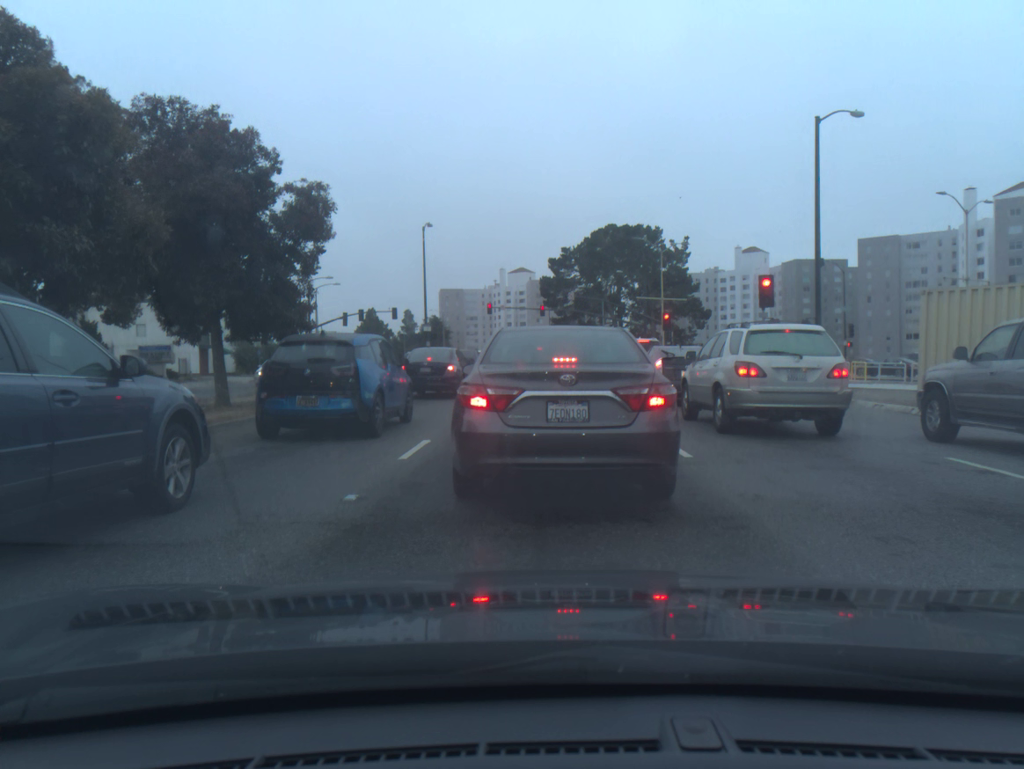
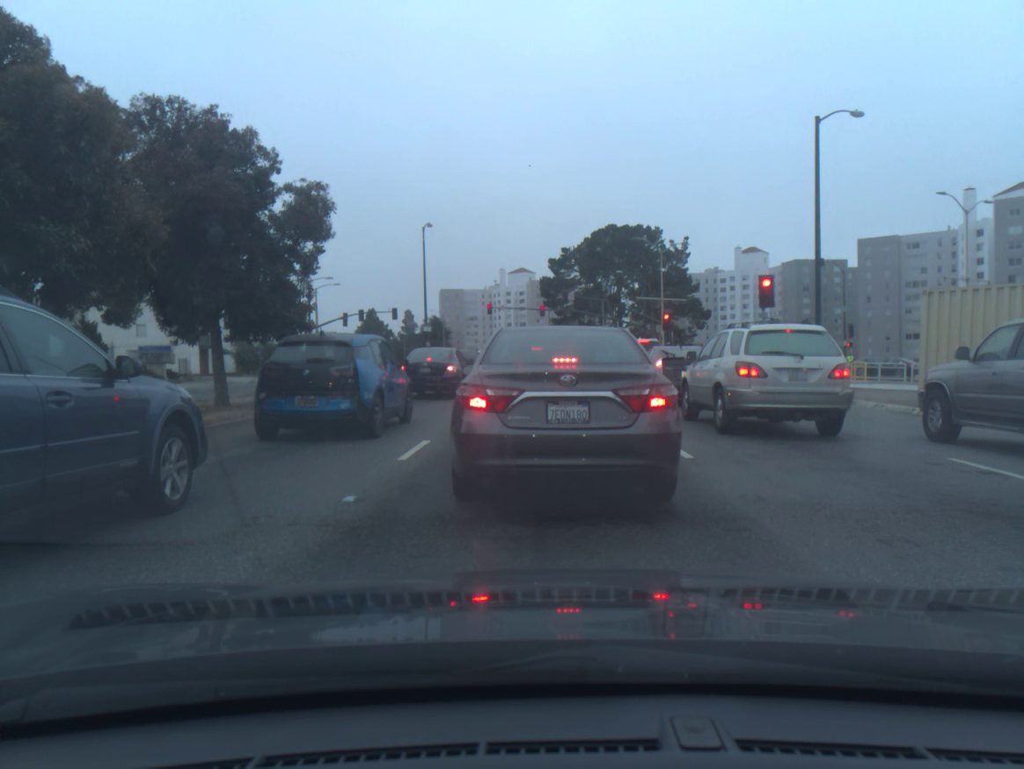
(0.0, +0.1) m; 0°
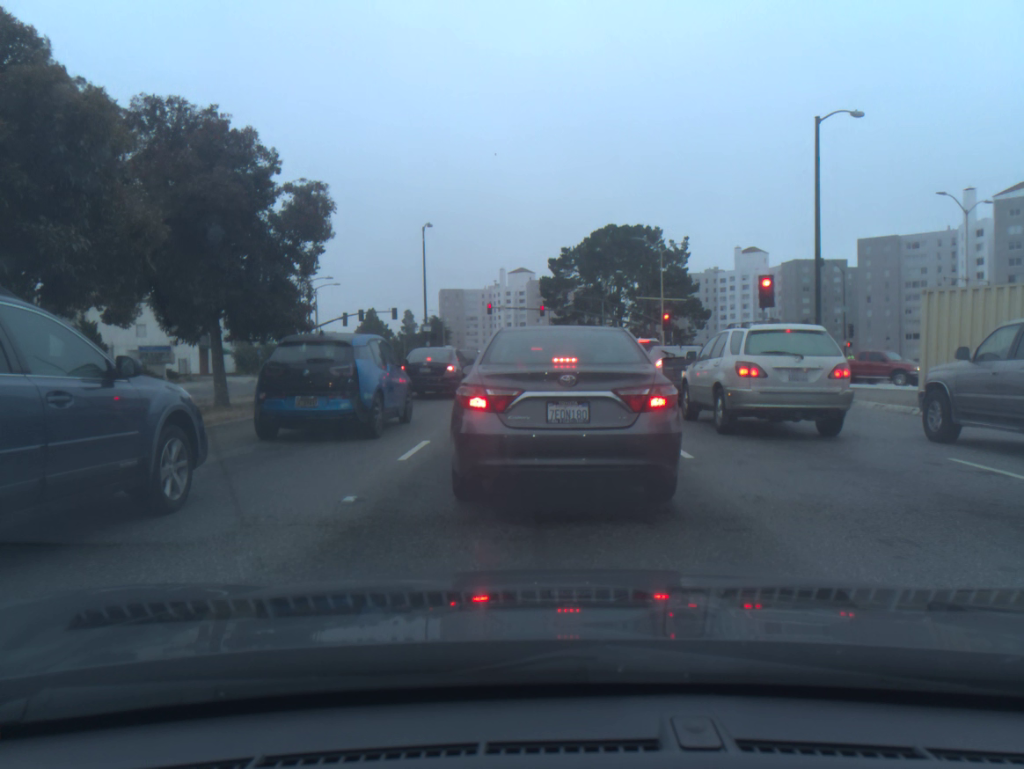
(0.0, 0.0) m; 0°
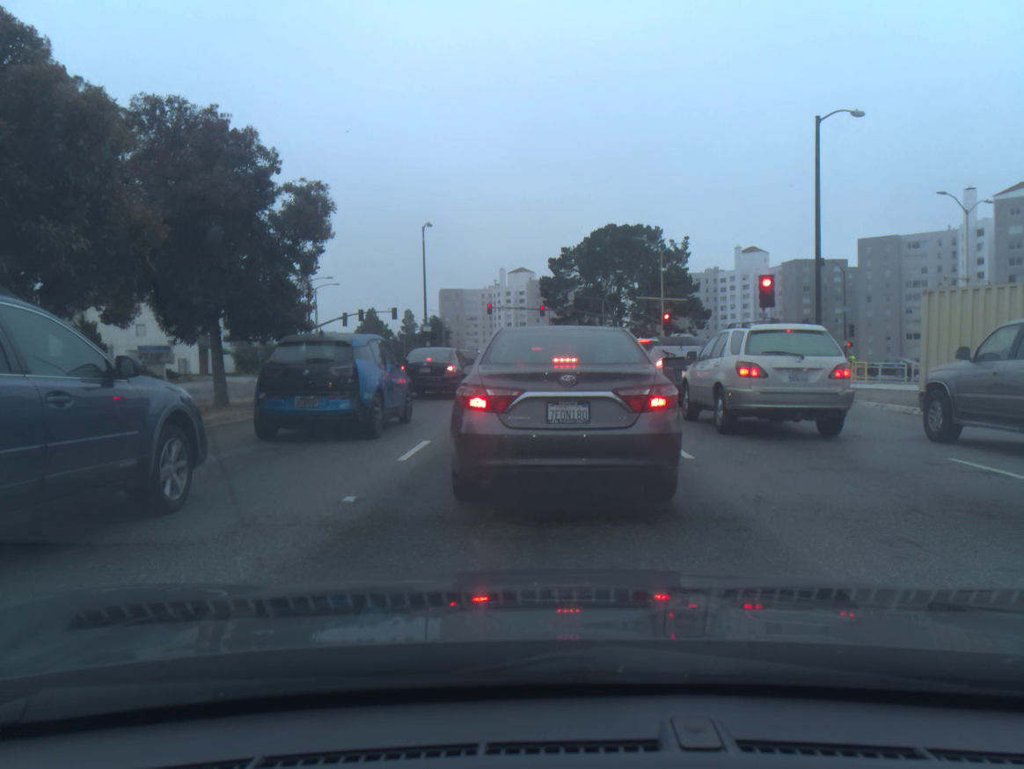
(0.0, 0.0) m; 0°
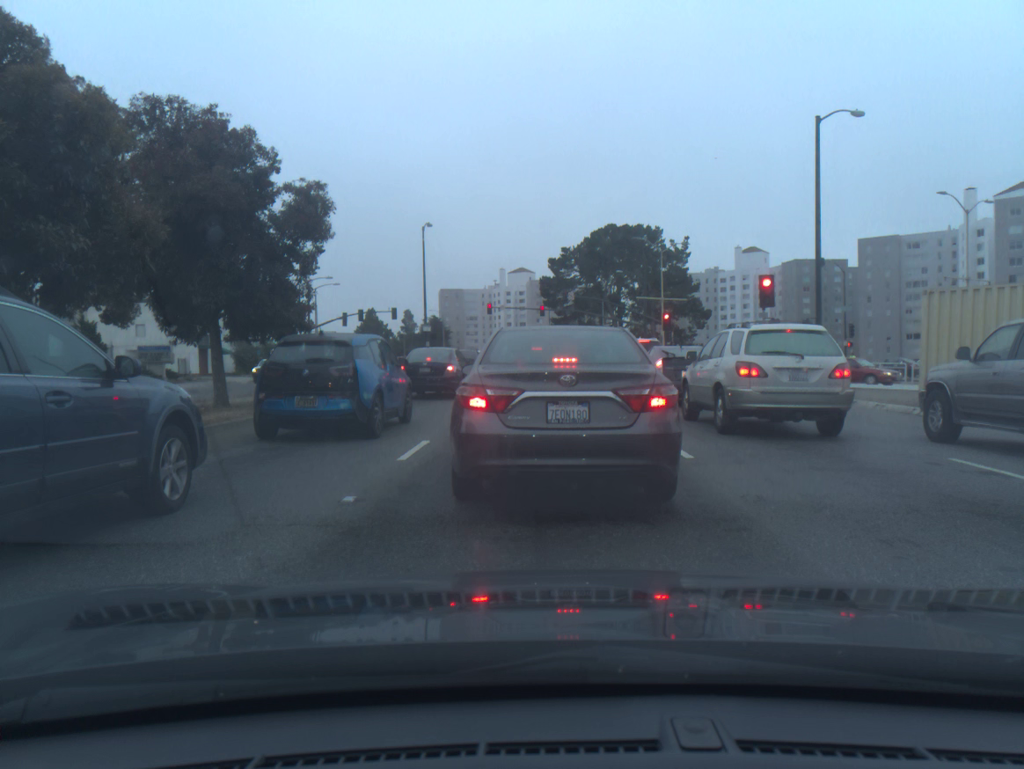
(0.0, 0.0) m; 0°
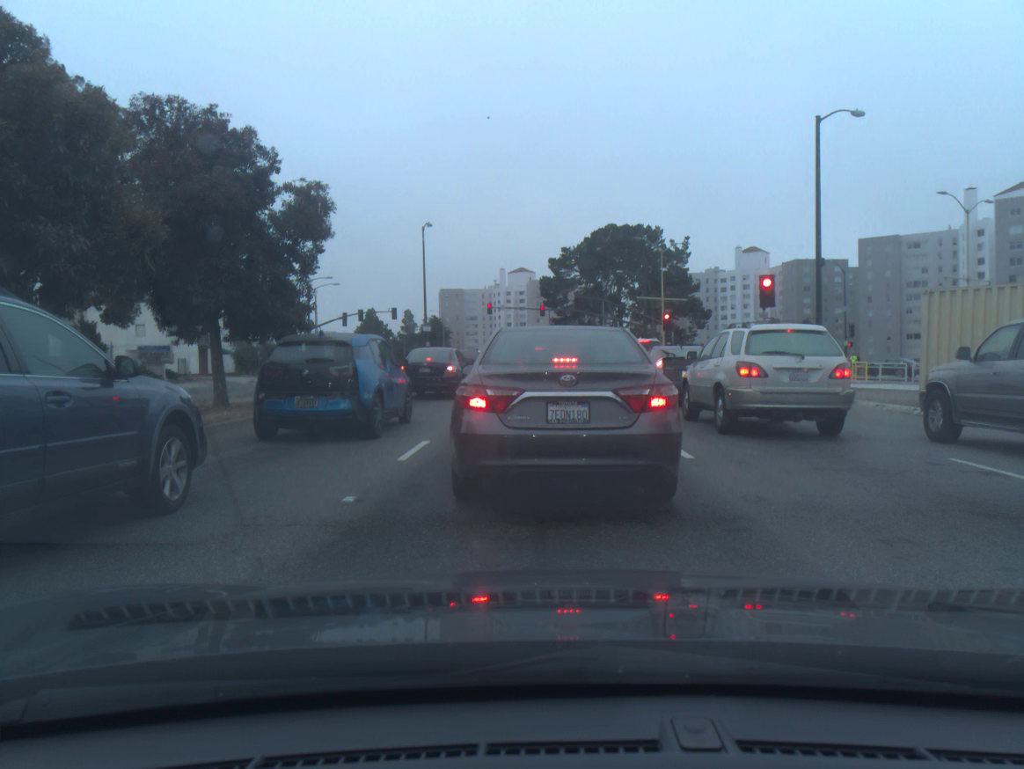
(0.0, 0.0) m; 0°
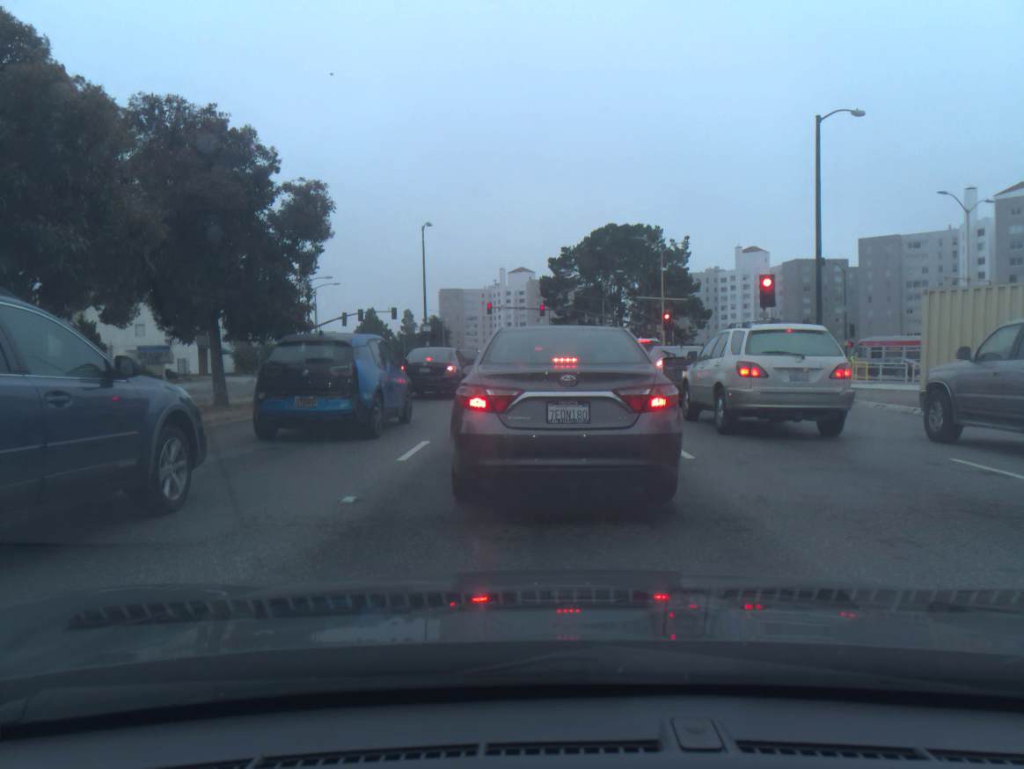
(0.0, 0.0) m; 0°
